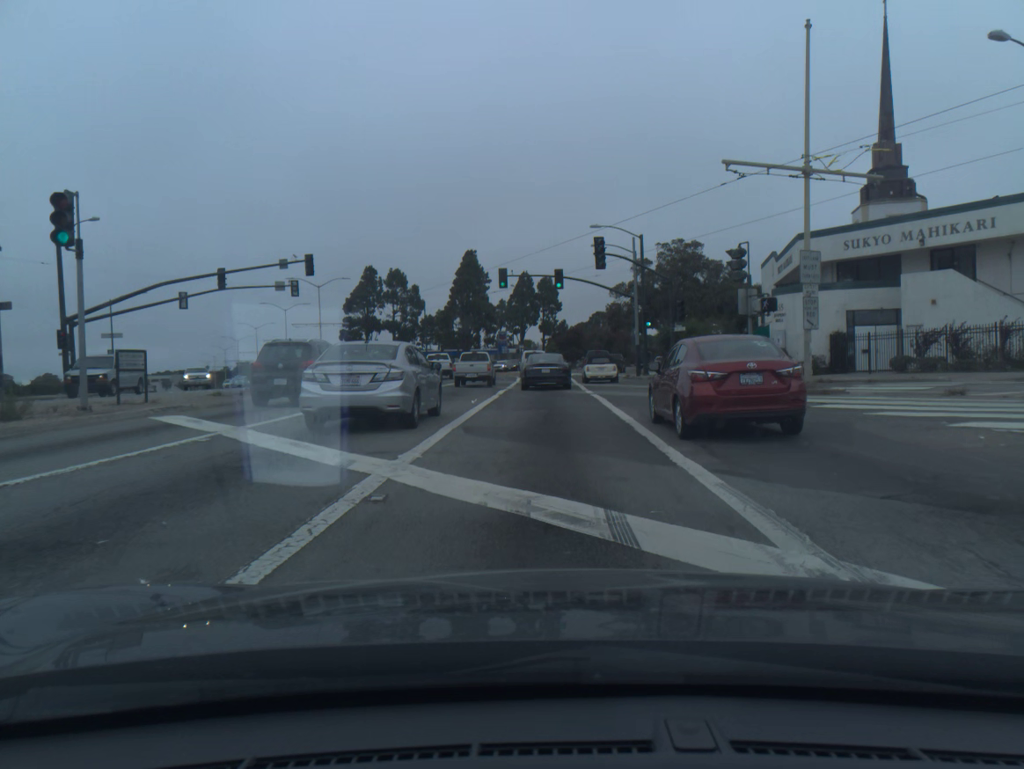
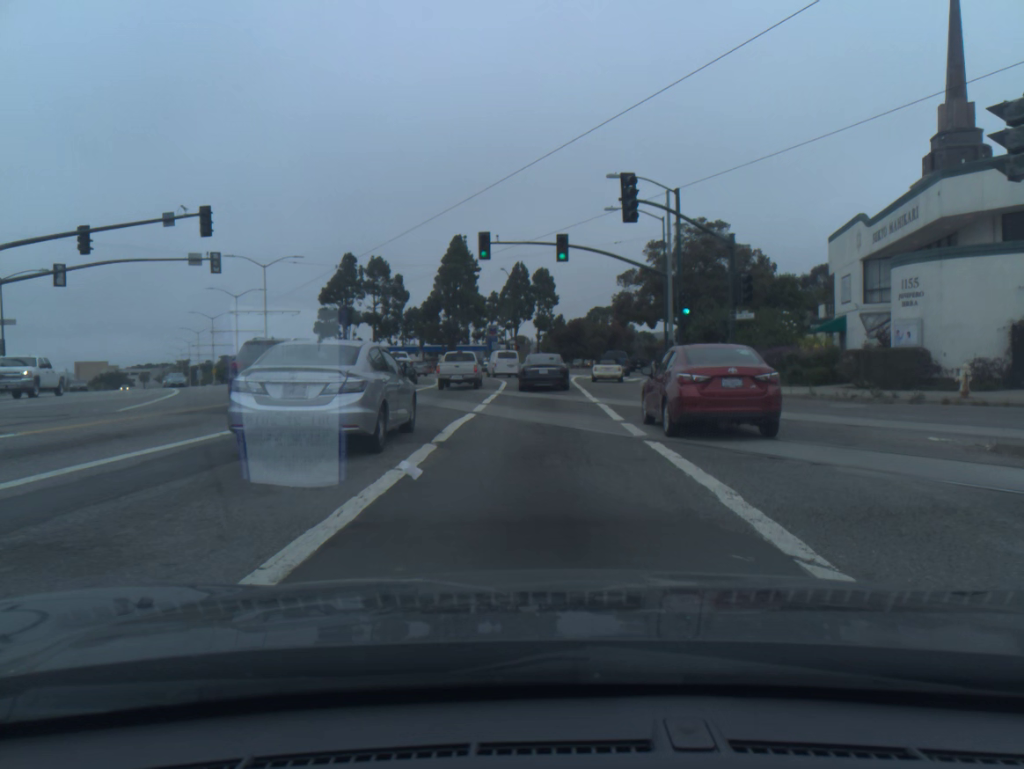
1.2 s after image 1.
(0.0, +14.3) m; 0°
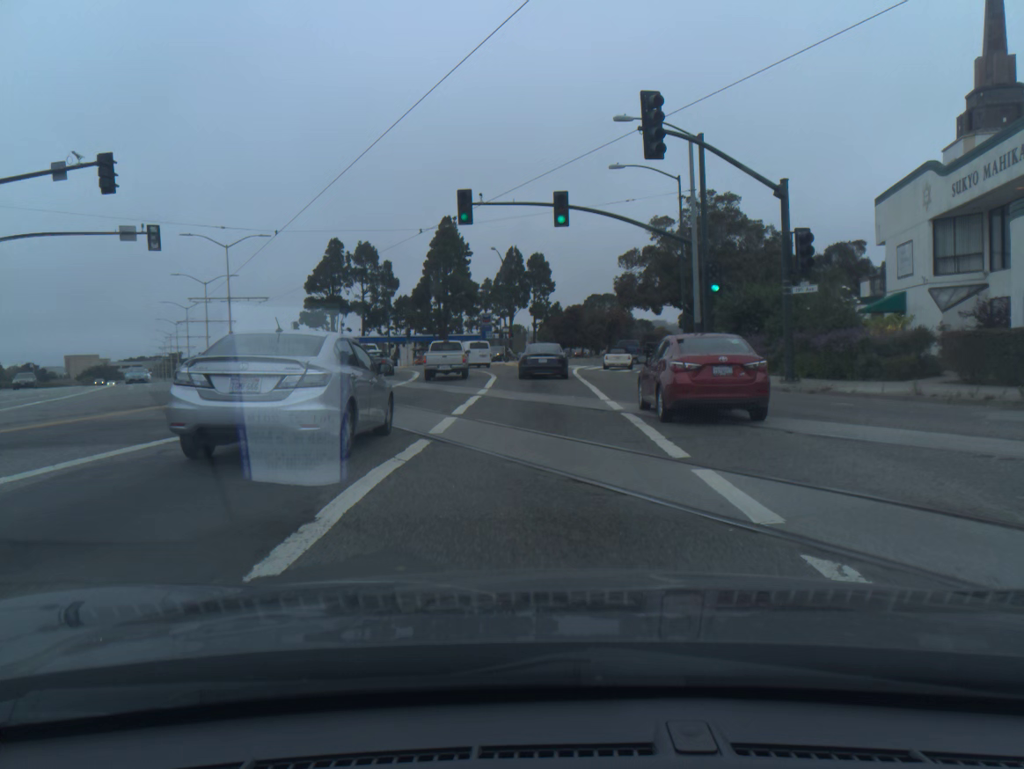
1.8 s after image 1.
(0.0, +7.1) m; 0°
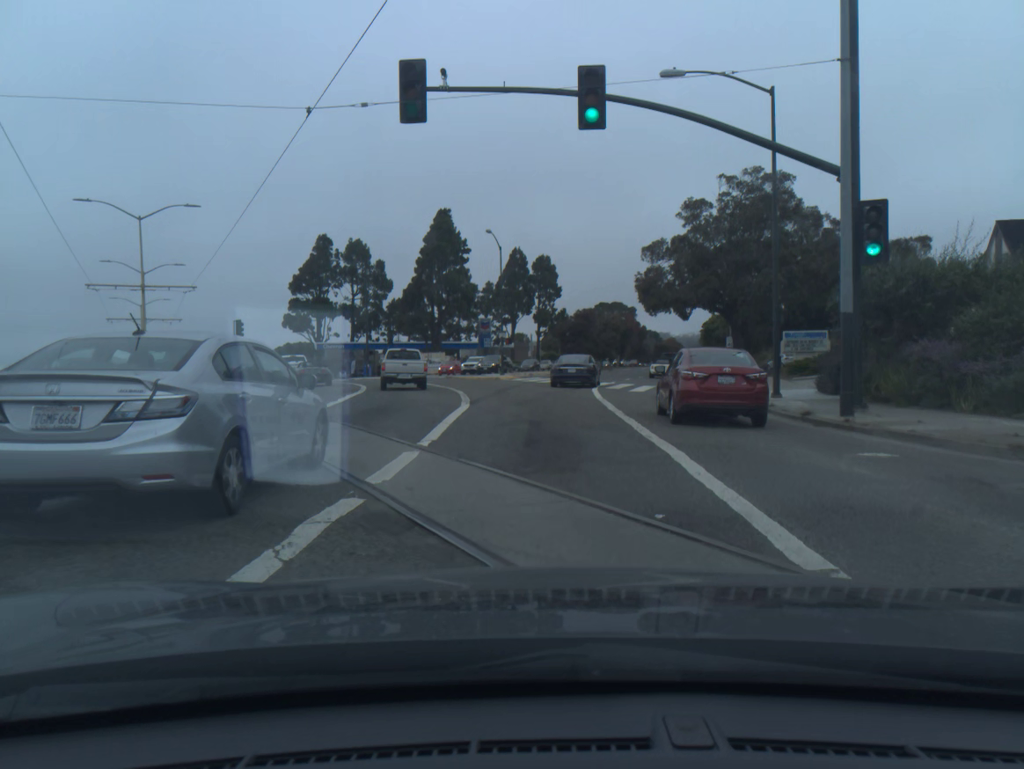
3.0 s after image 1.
(0.0, +14.2) m; 0°
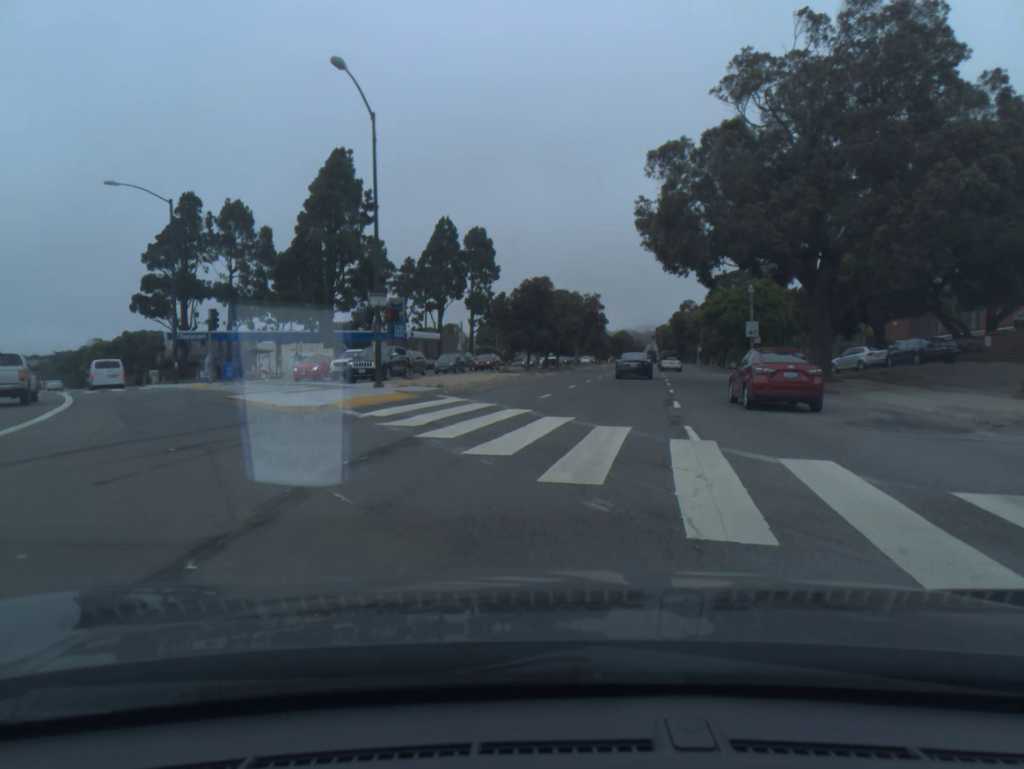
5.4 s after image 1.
(+0.5, +29.9) m; +4°
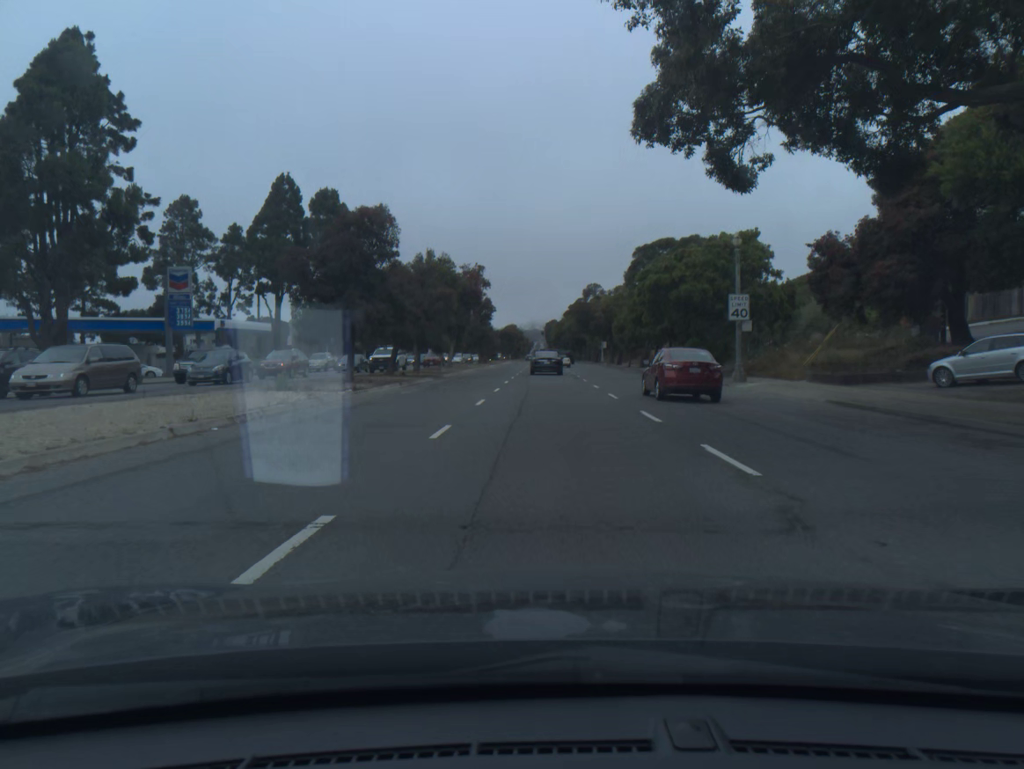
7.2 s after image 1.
(+2.0, +25.4) m; +8°
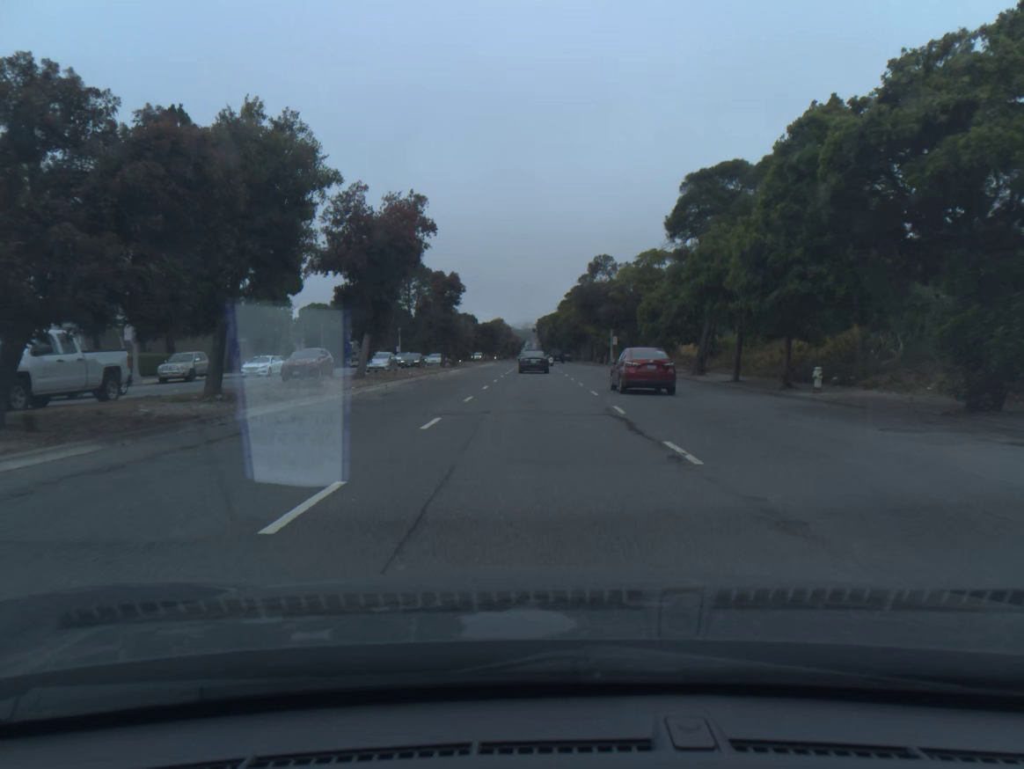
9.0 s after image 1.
(+0.3, +27.7) m; 0°
